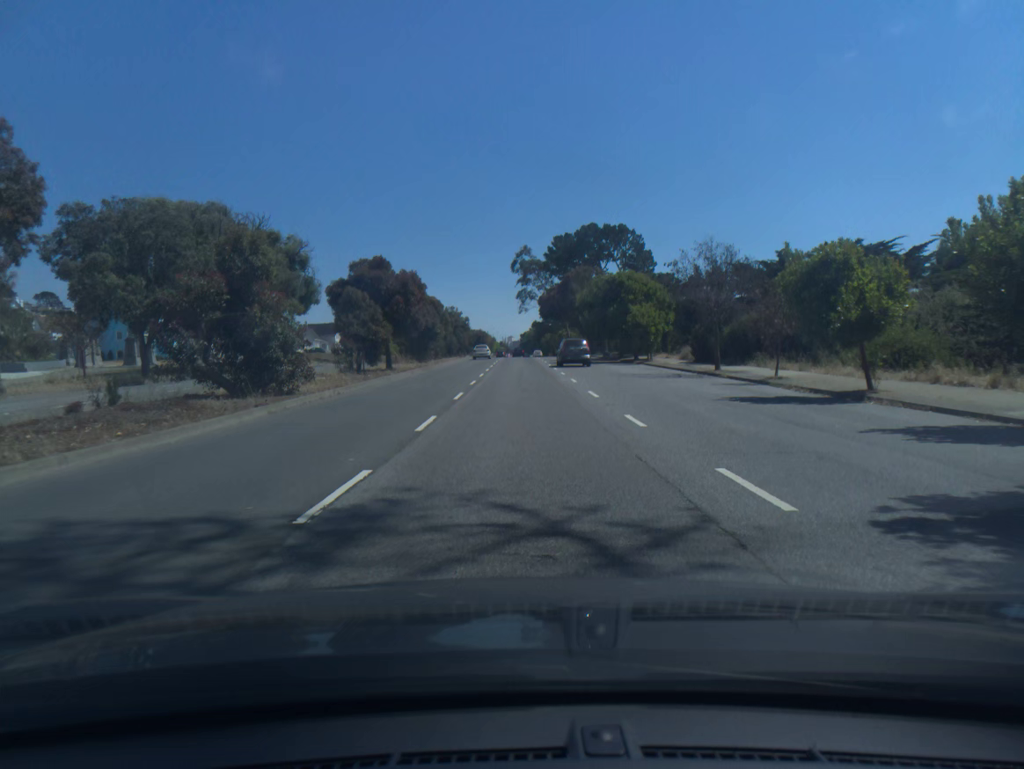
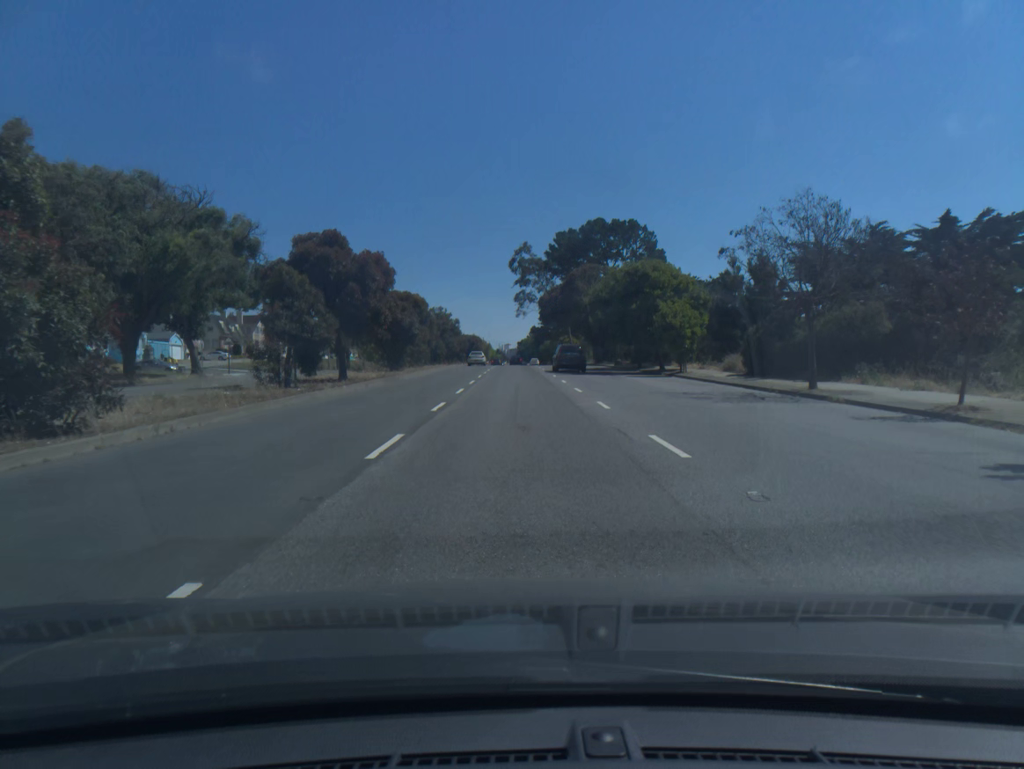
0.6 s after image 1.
(0.0, +11.0) m; 0°
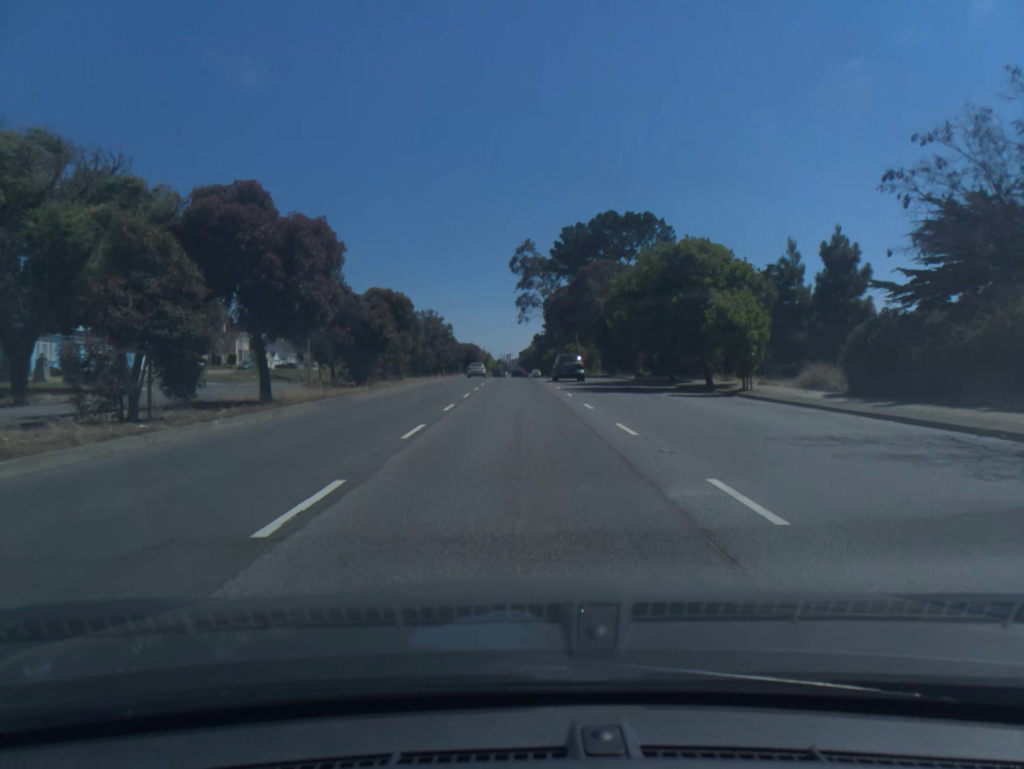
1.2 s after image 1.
(0.0, +10.9) m; 0°
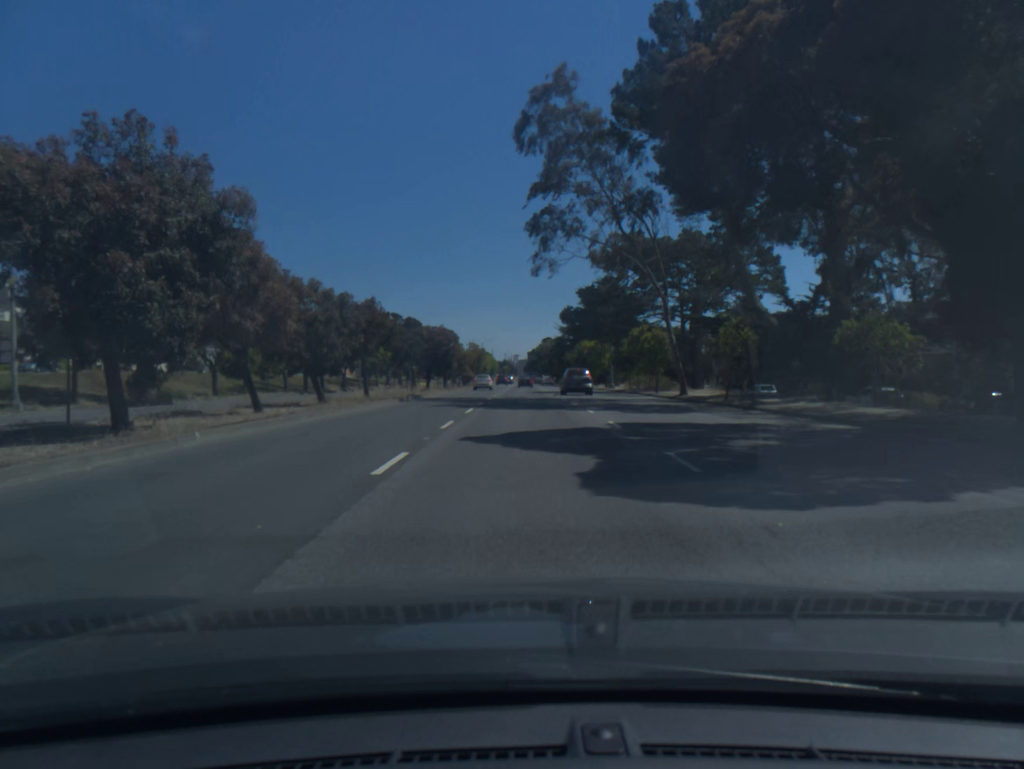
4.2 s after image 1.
(-0.3, +54.4) m; 0°
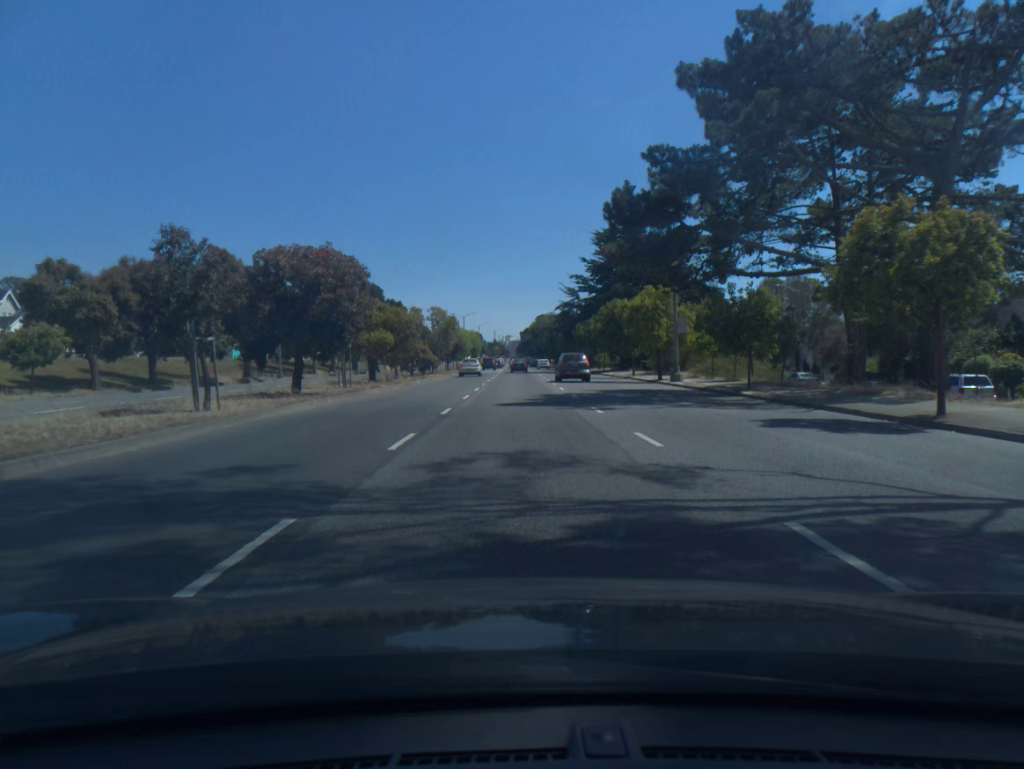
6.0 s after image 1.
(+0.1, +33.7) m; 0°
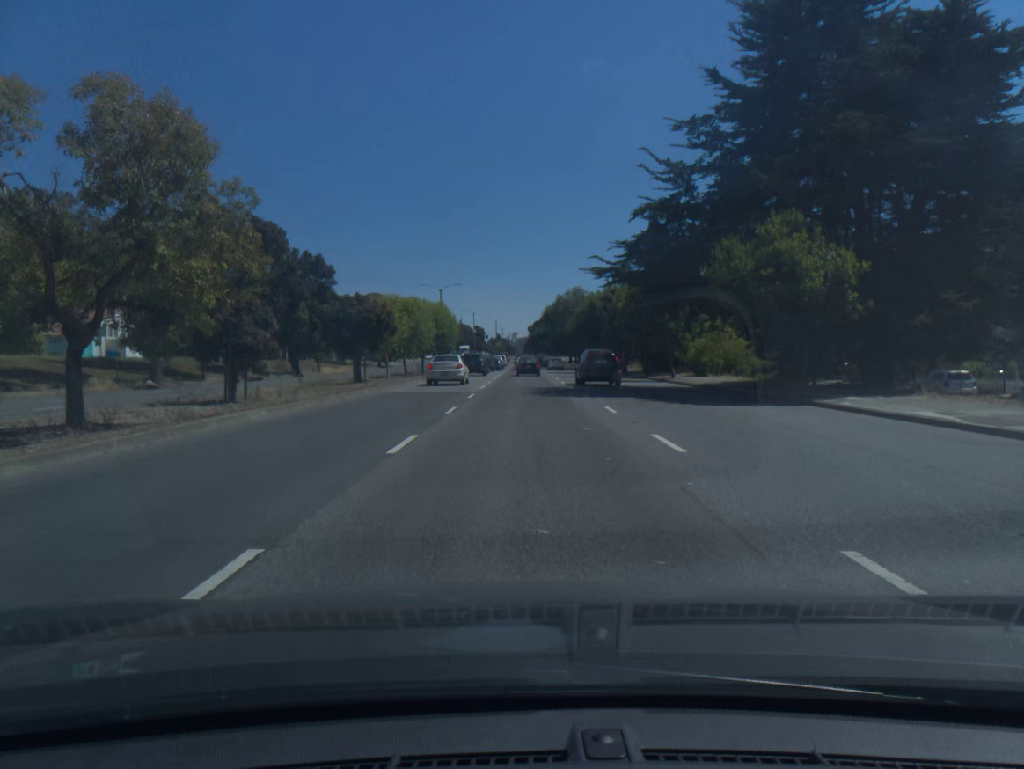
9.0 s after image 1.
(-0.2, +51.7) m; -1°
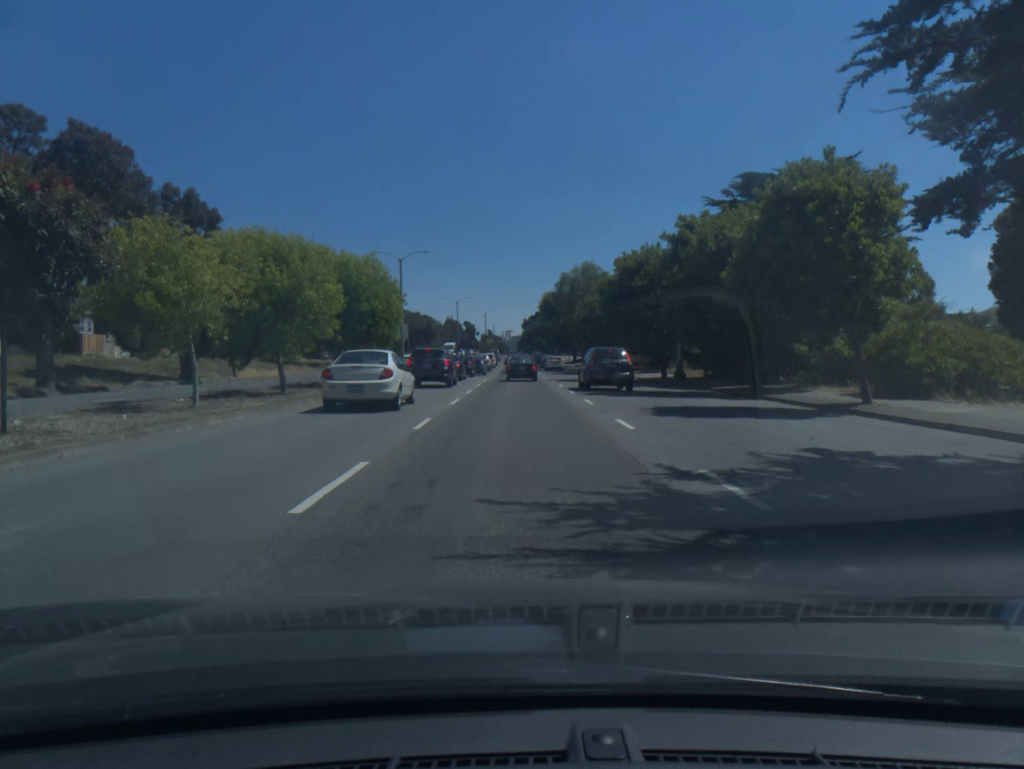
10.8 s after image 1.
(+0.2, +25.6) m; +1°
